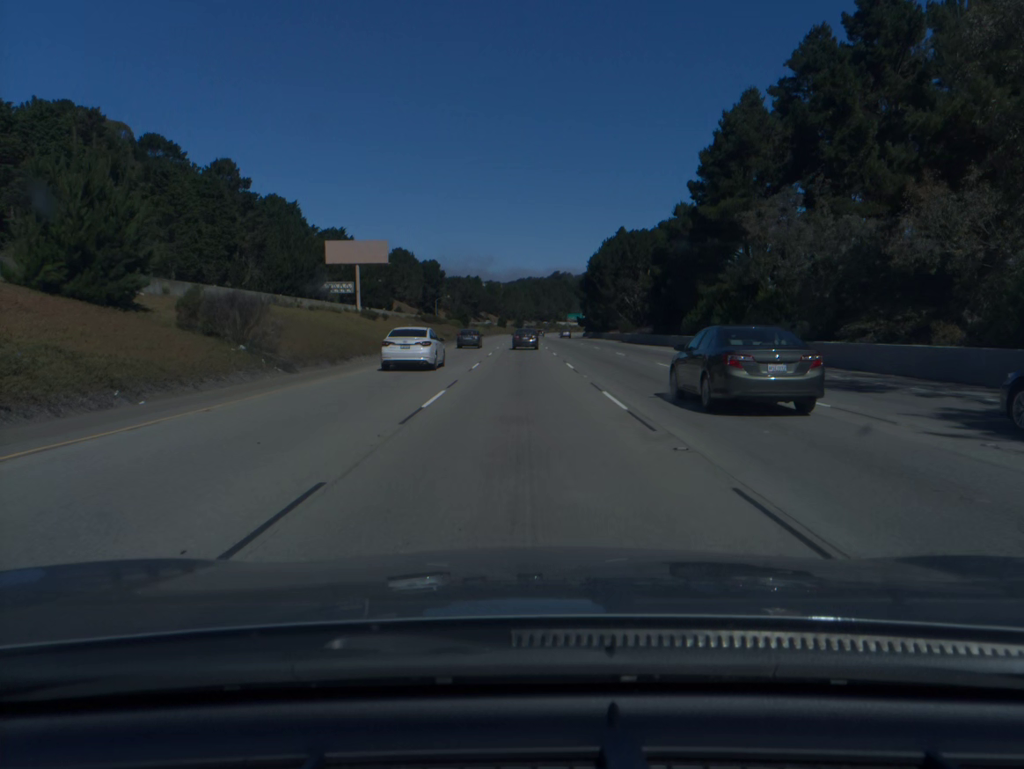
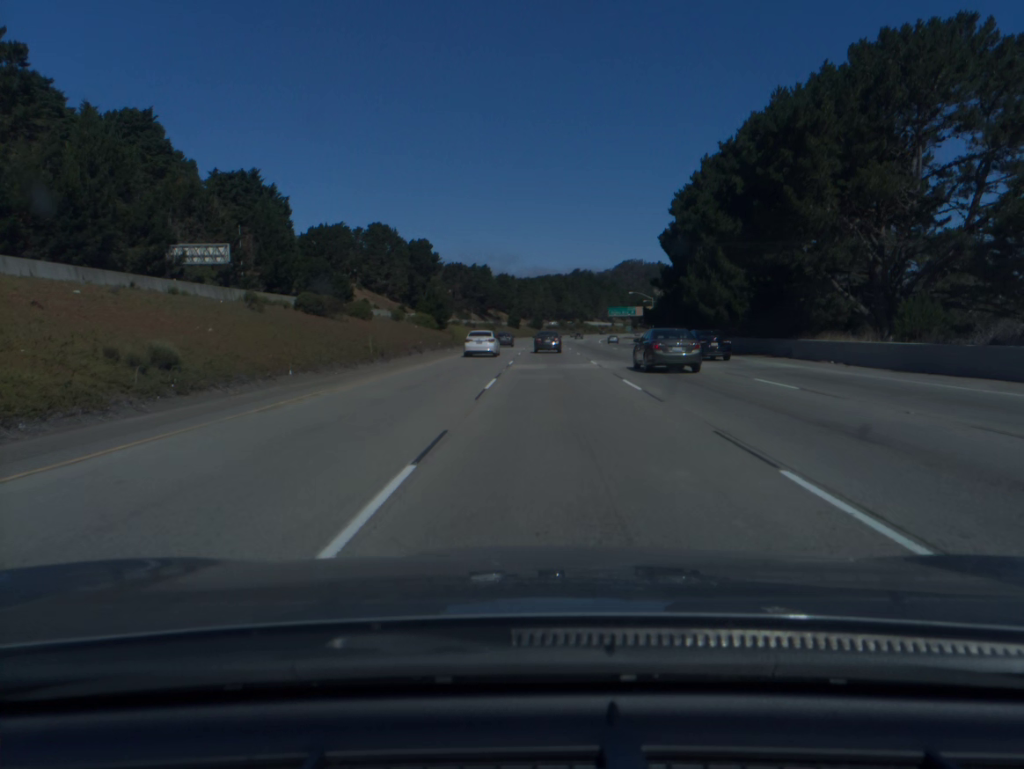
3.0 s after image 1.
(-0.5, +83.1) m; -1°
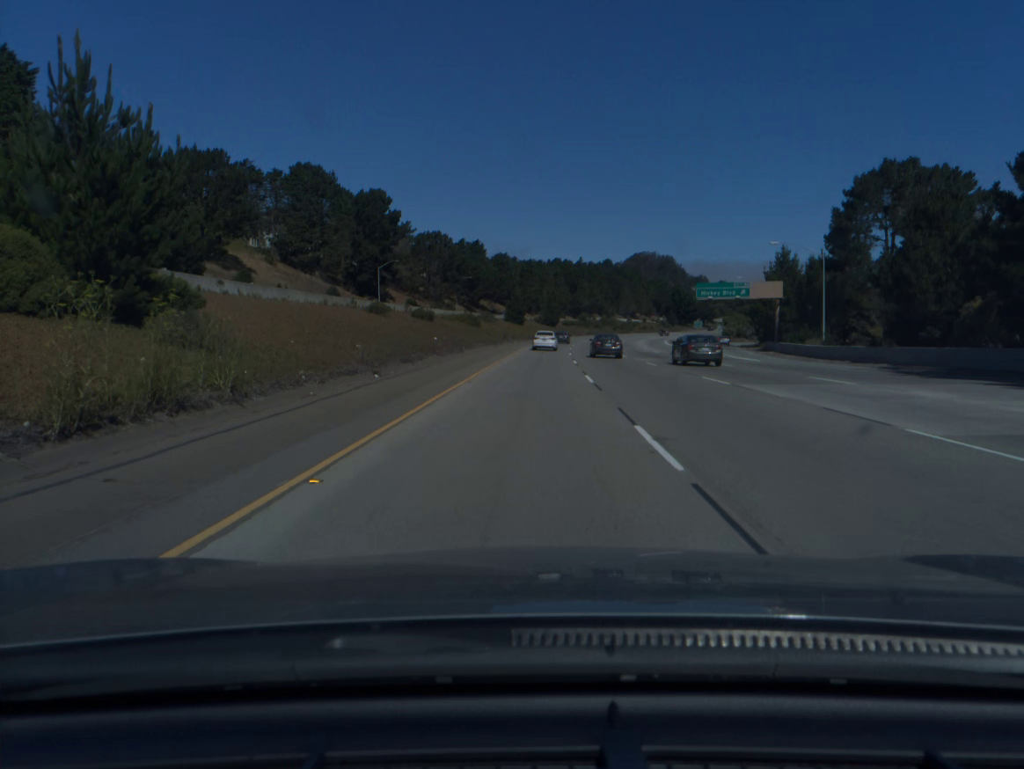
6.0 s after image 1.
(-1.0, +84.0) m; 0°
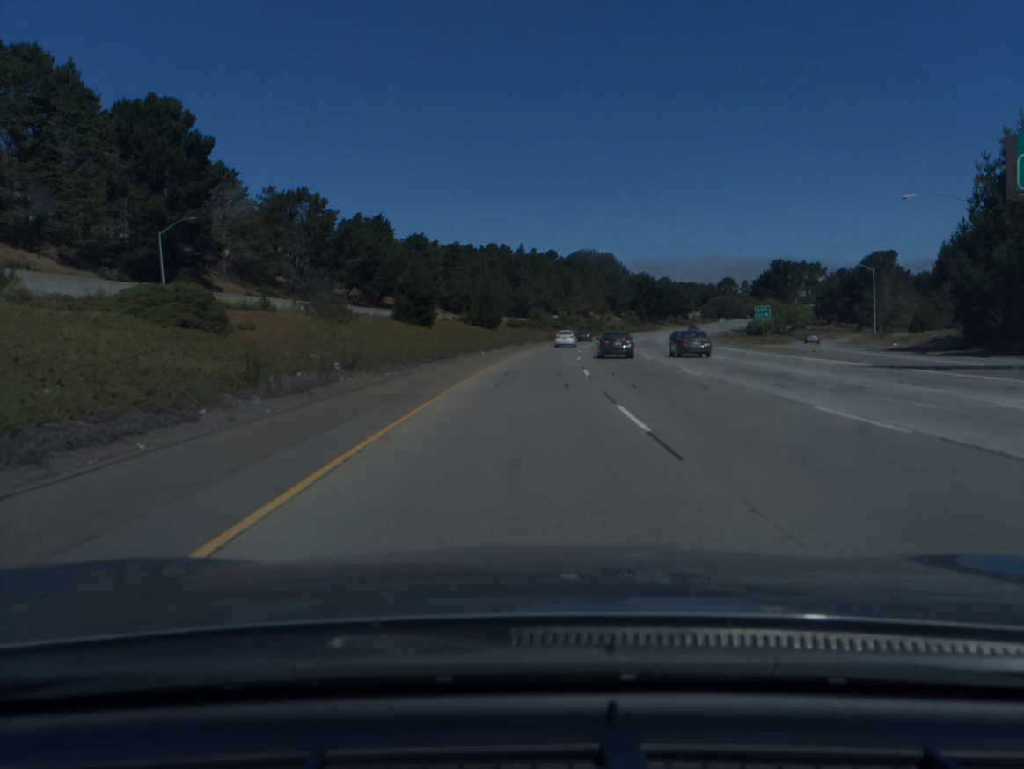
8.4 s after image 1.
(+2.3, +69.7) m; +4°
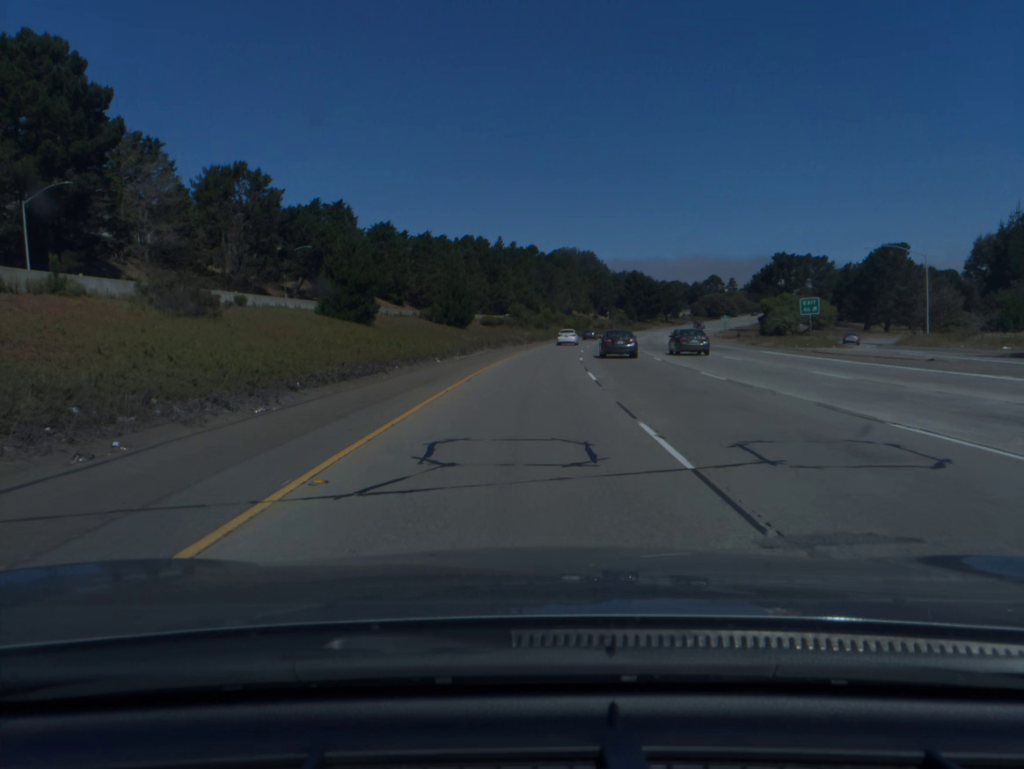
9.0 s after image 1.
(+0.2, +17.8) m; +1°
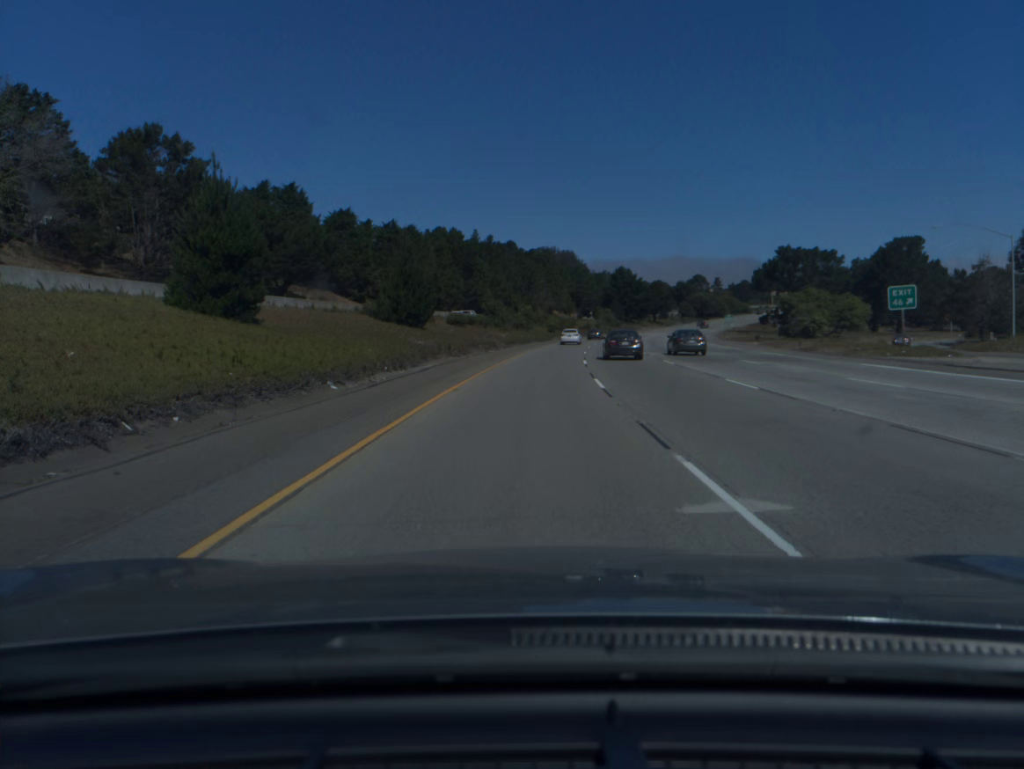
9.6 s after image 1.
(+0.2, +17.9) m; +1°
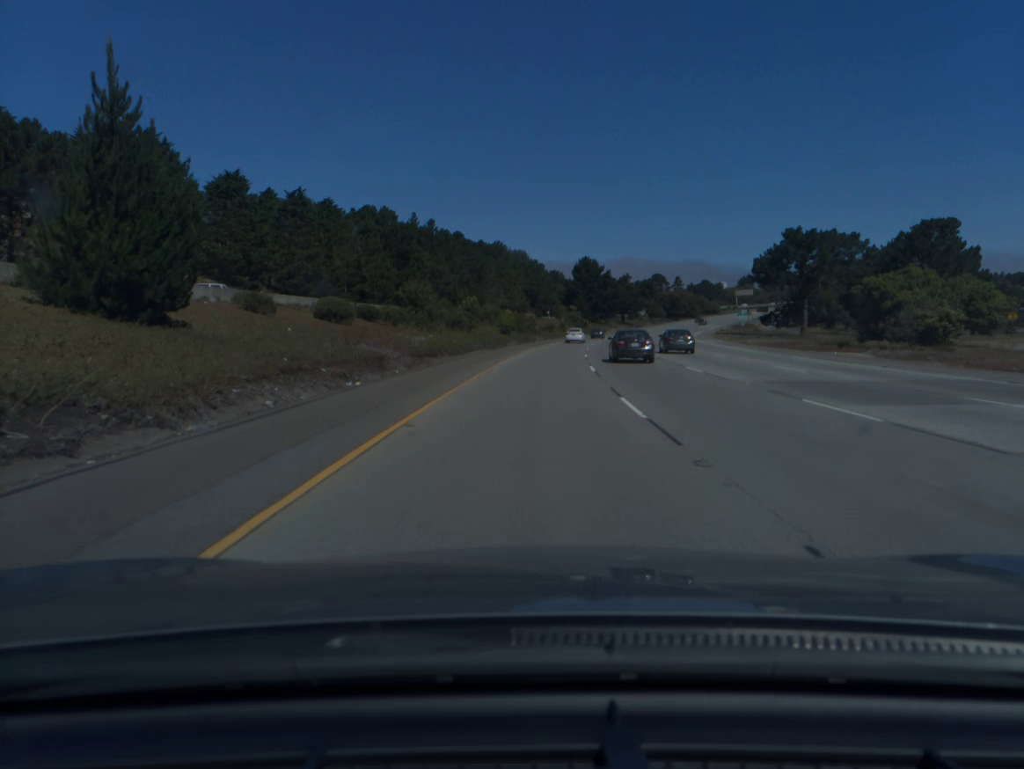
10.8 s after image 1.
(+1.0, +36.3) m; +3°
